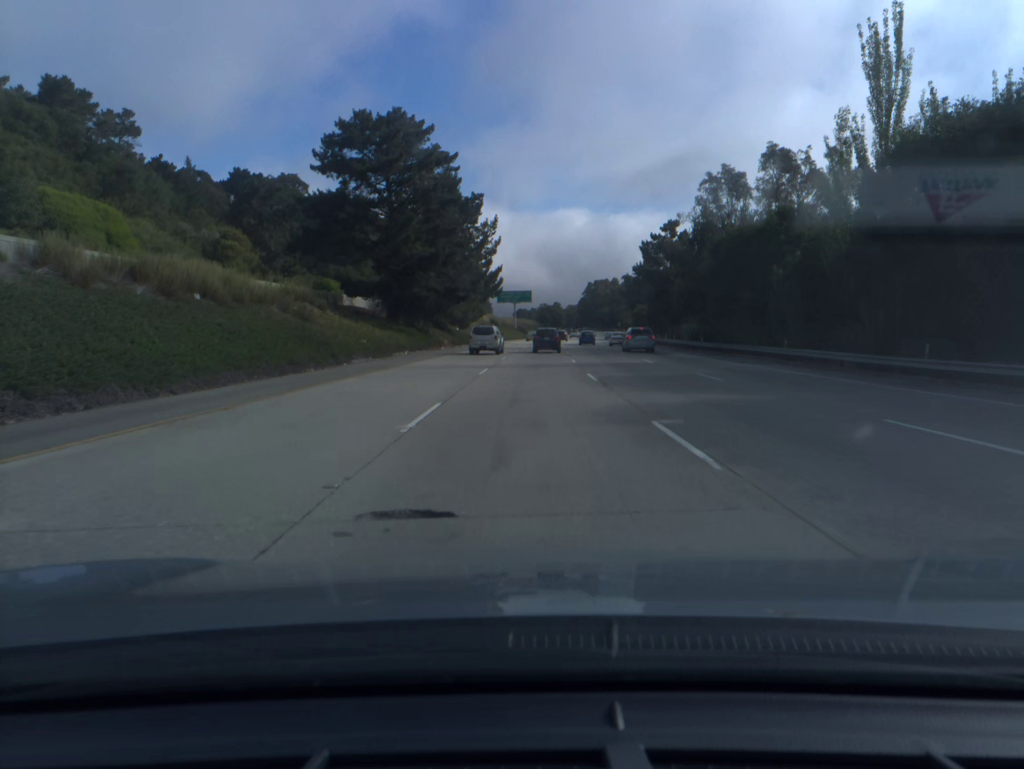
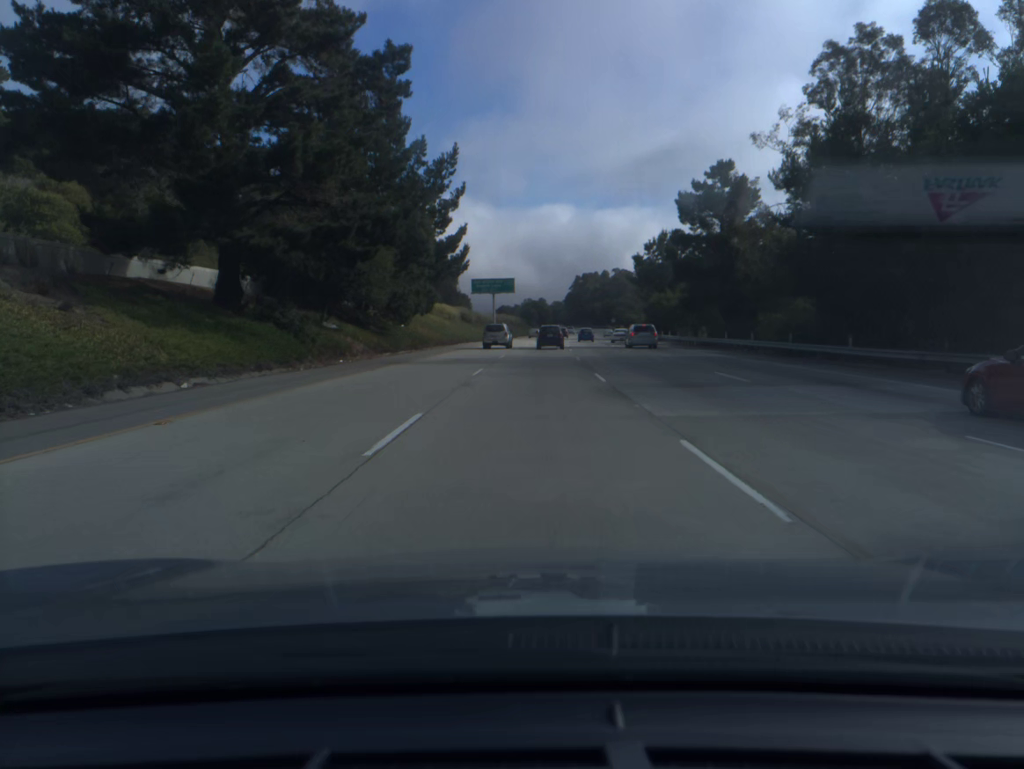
(+0.3, +31.5) m; +1°
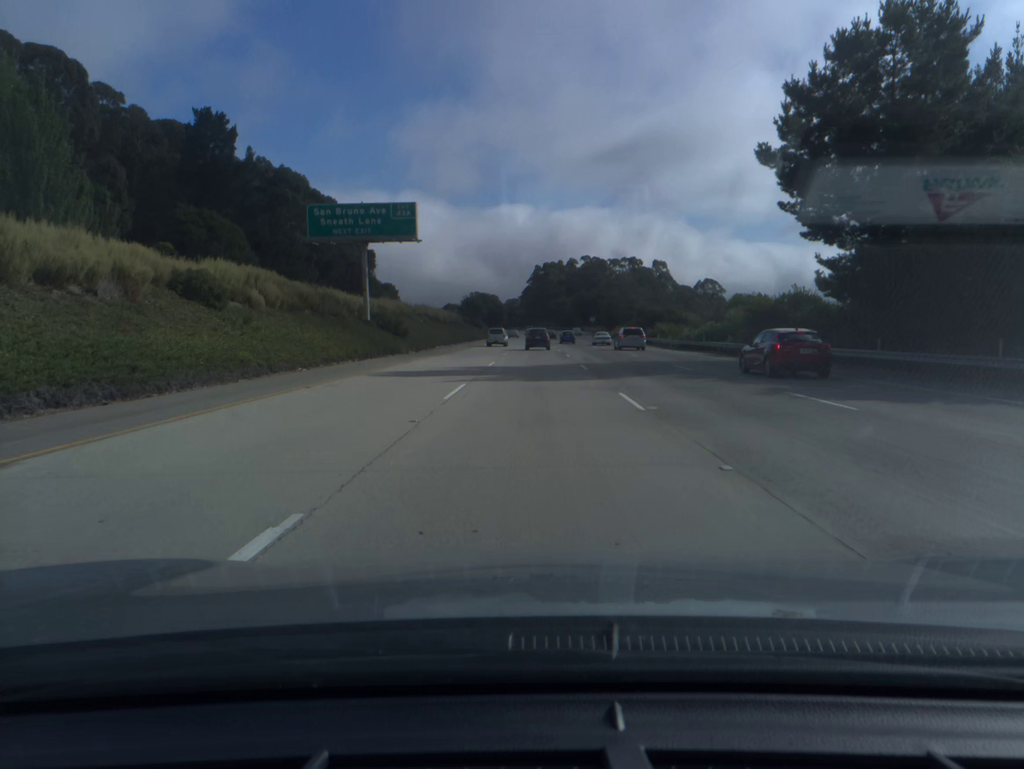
(+2.3, +80.1) m; +3°
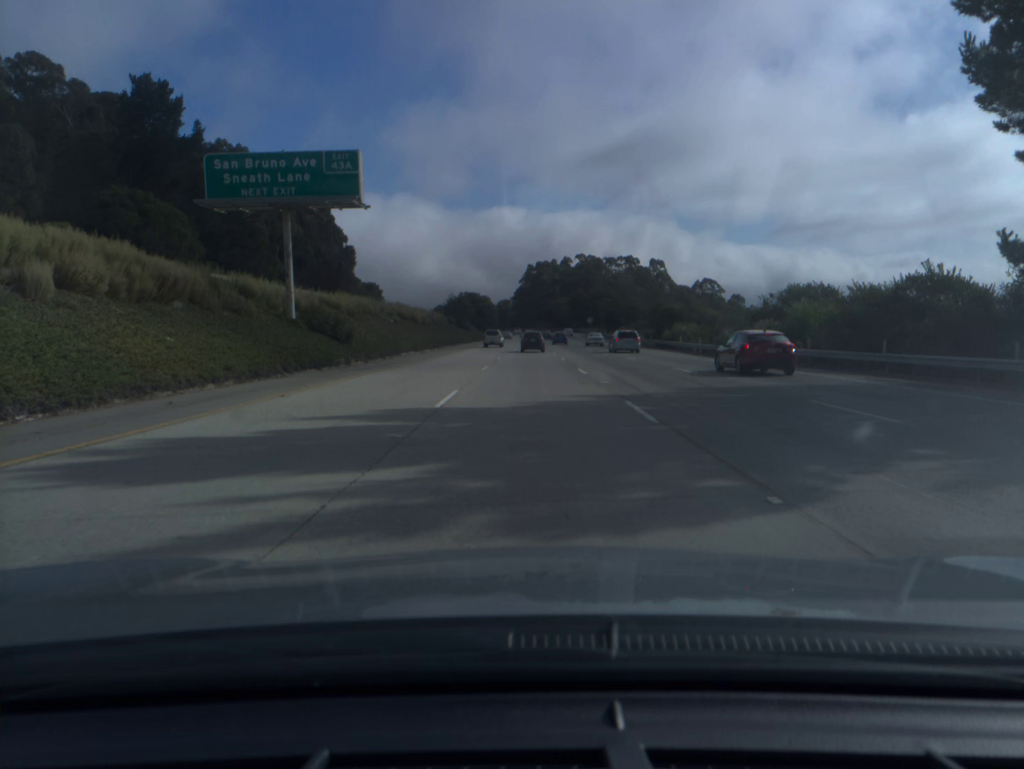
(+0.1, +16.3) m; +1°
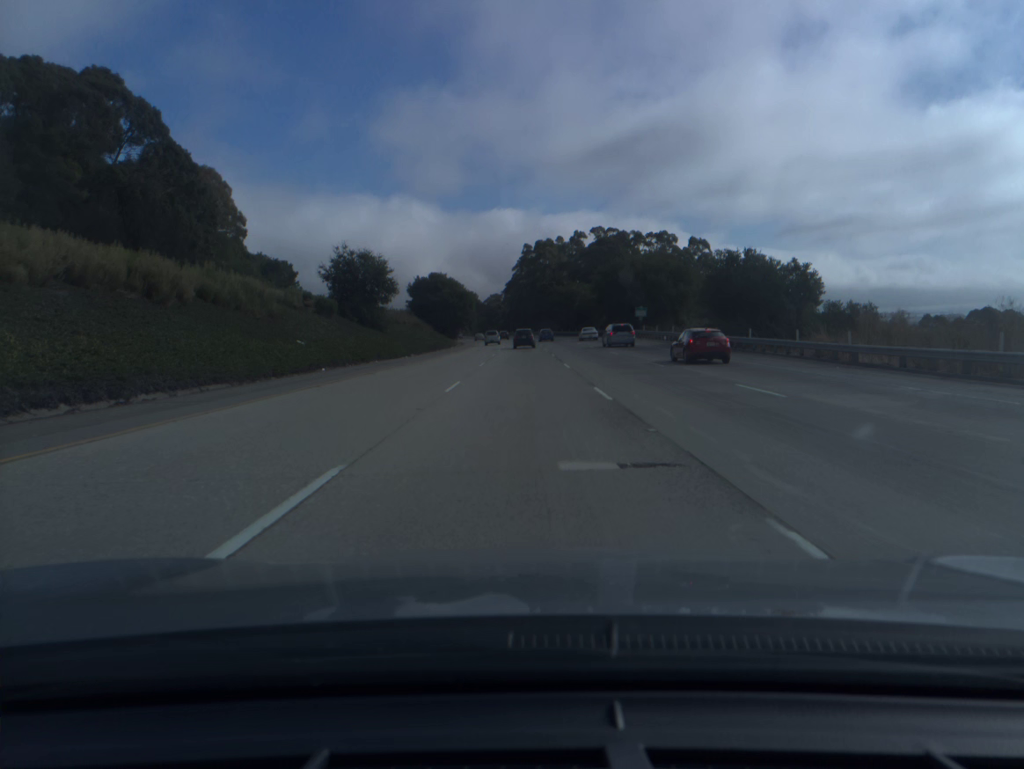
(+0.4, +83.4) m; 0°
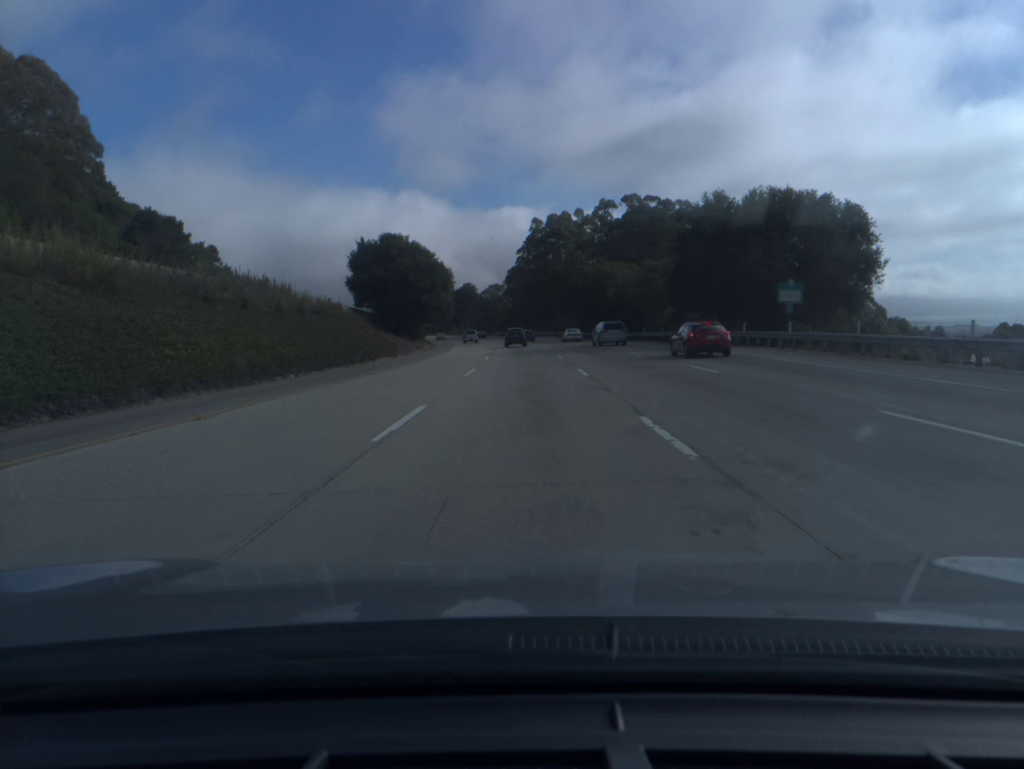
(-0.1, +51.6) m; 0°
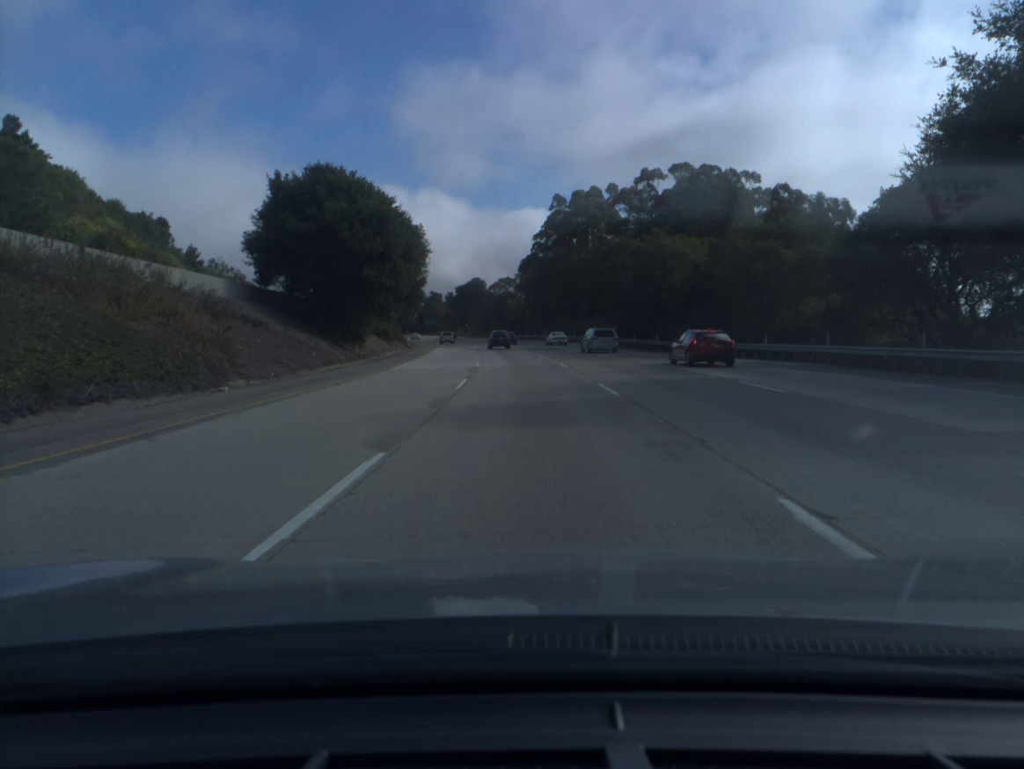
(-0.2, +34.9) m; -1°
